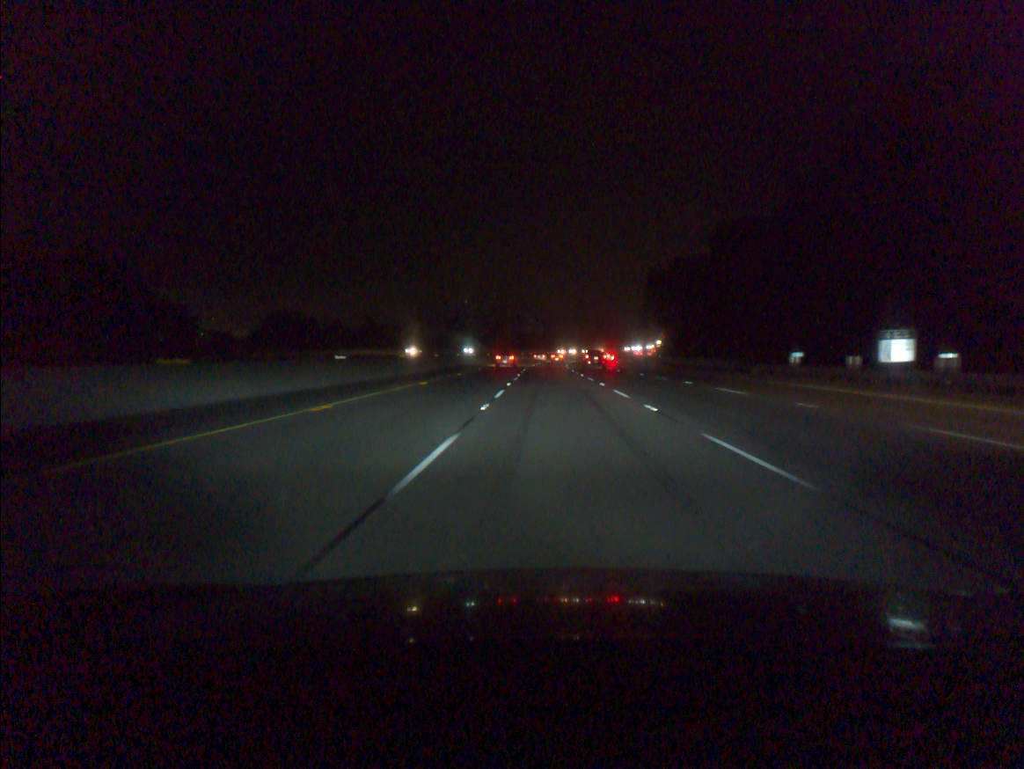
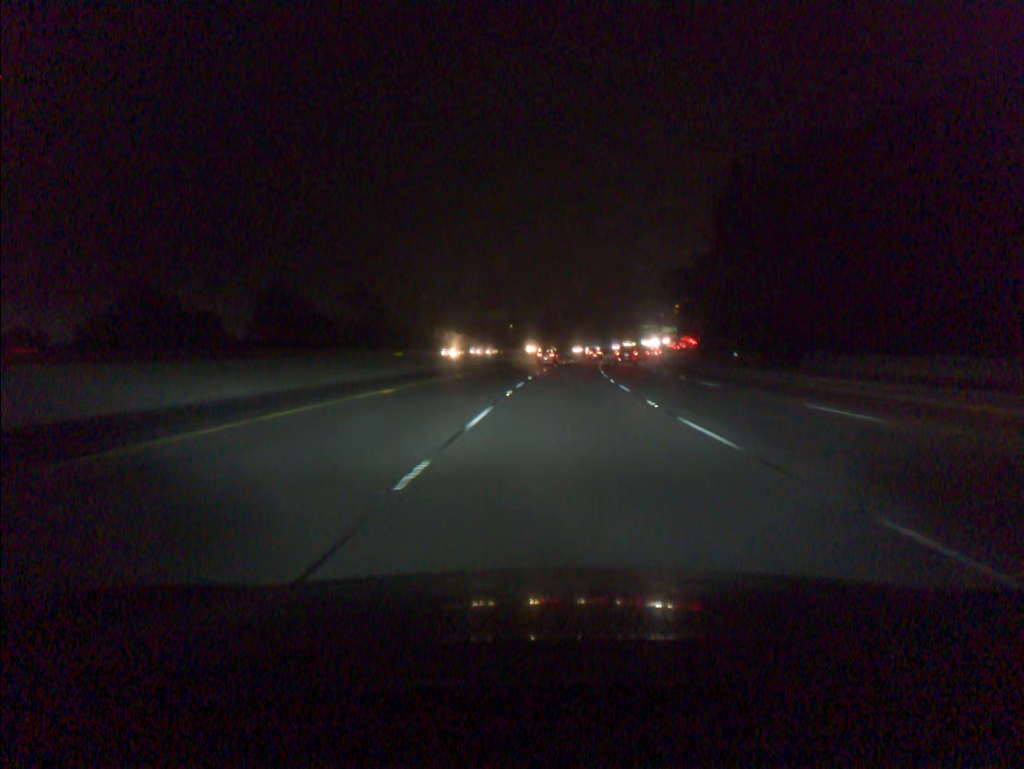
(+0.8, +96.7) m; +2°
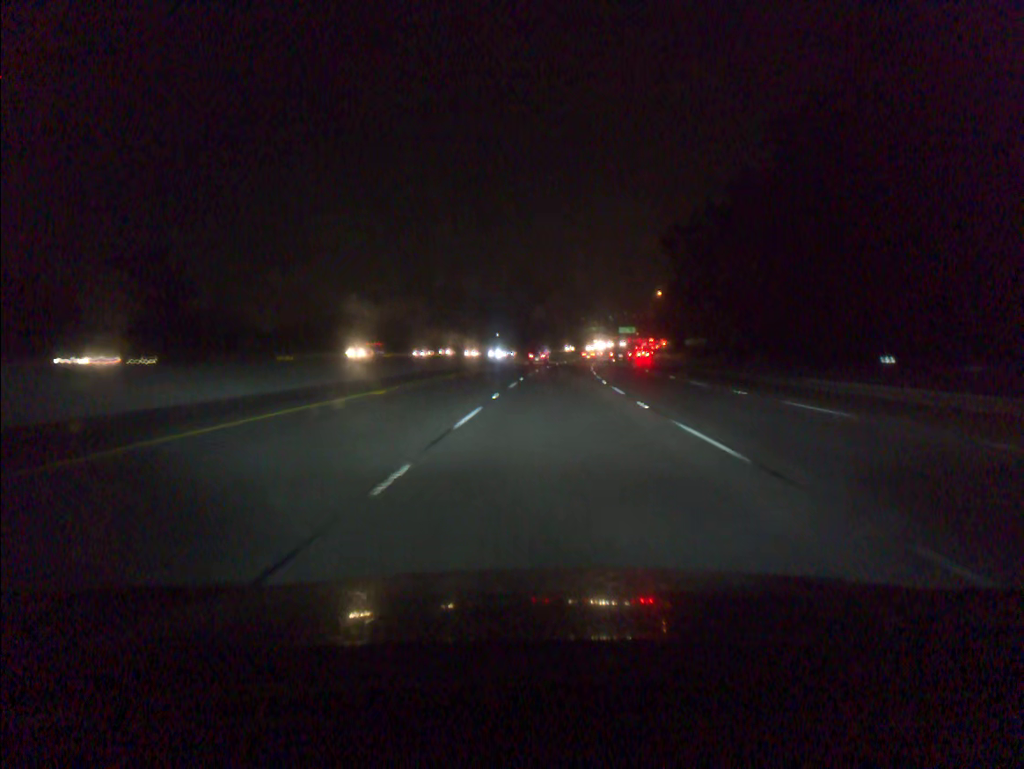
(+2.2, +57.9) m; +4°
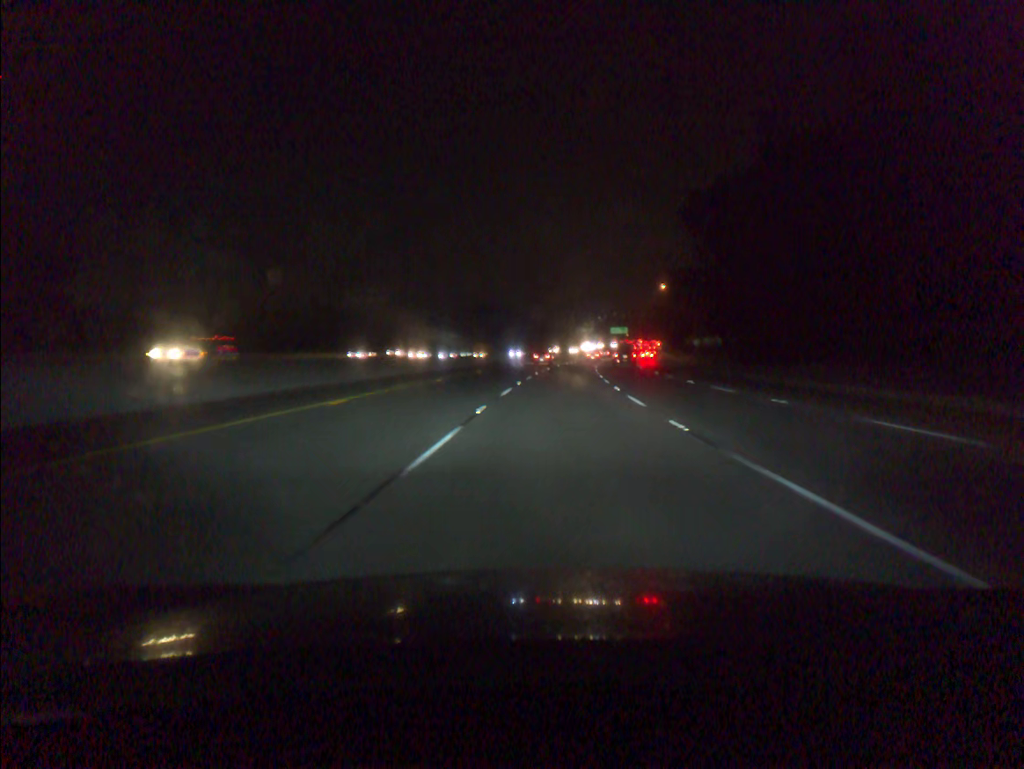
(+0.1, +19.3) m; +1°
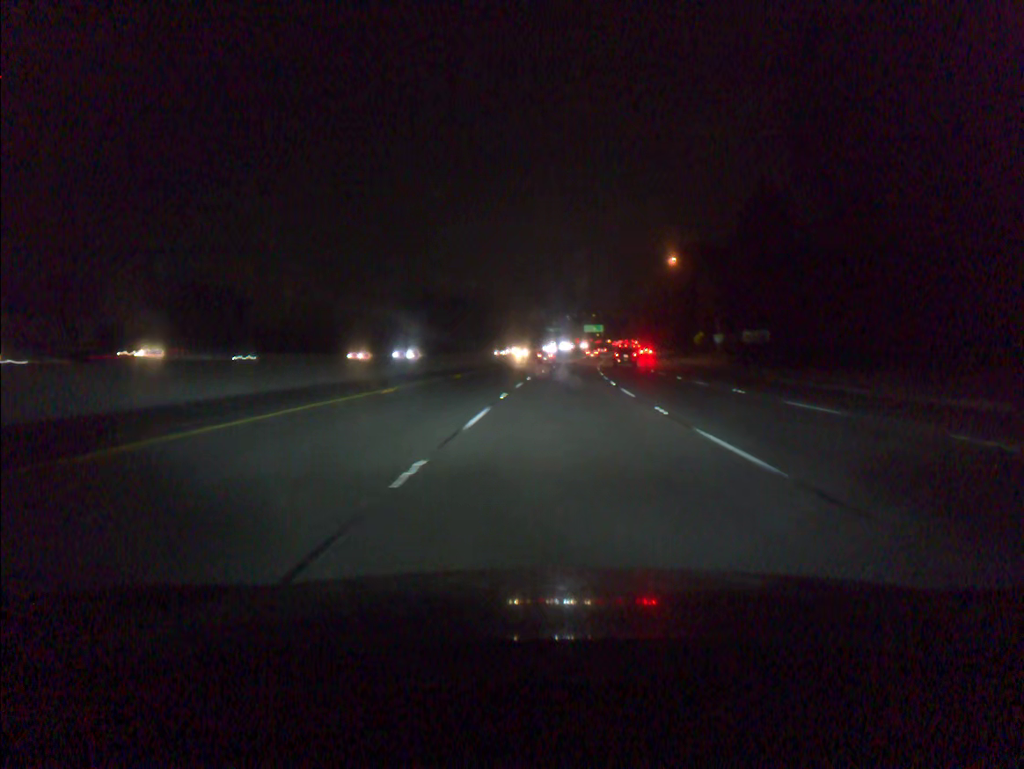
(+0.7, +38.6) m; +2°
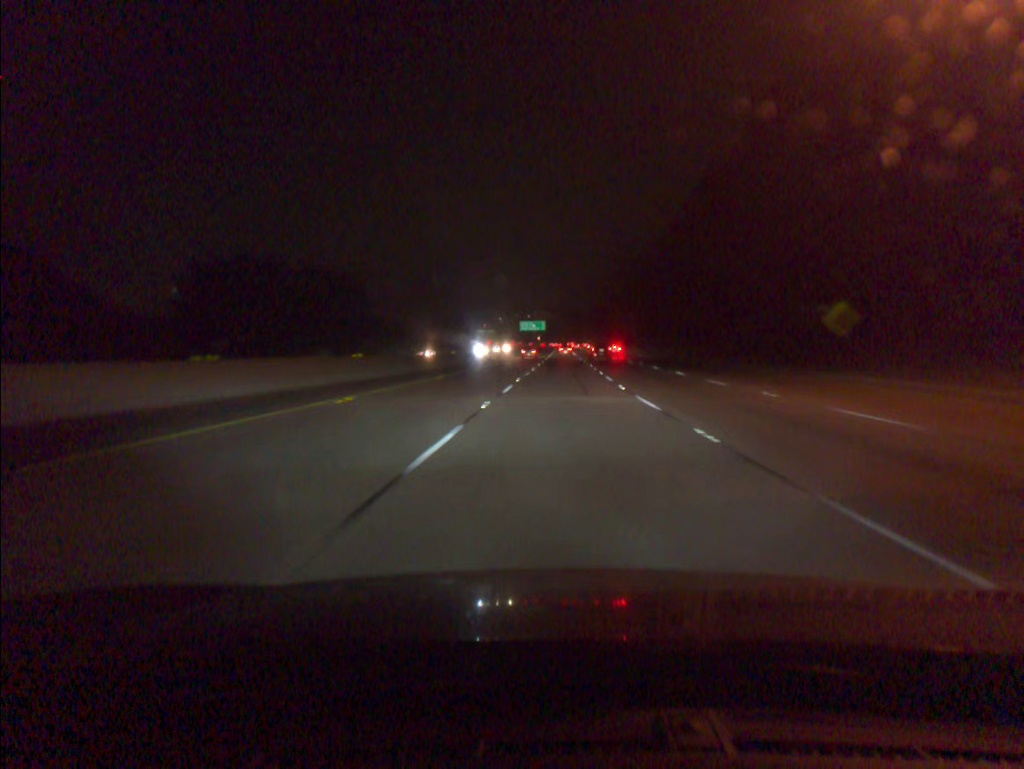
(+3.6, +77.1) m; +5°
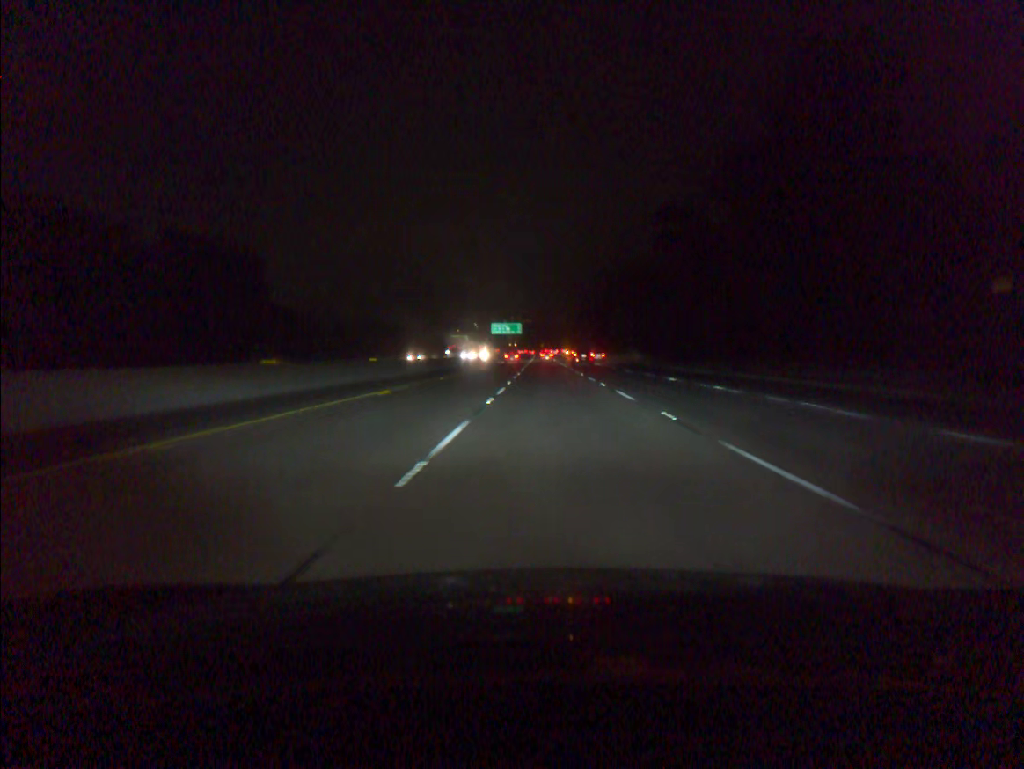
(+0.6, +38.6) m; +2°
